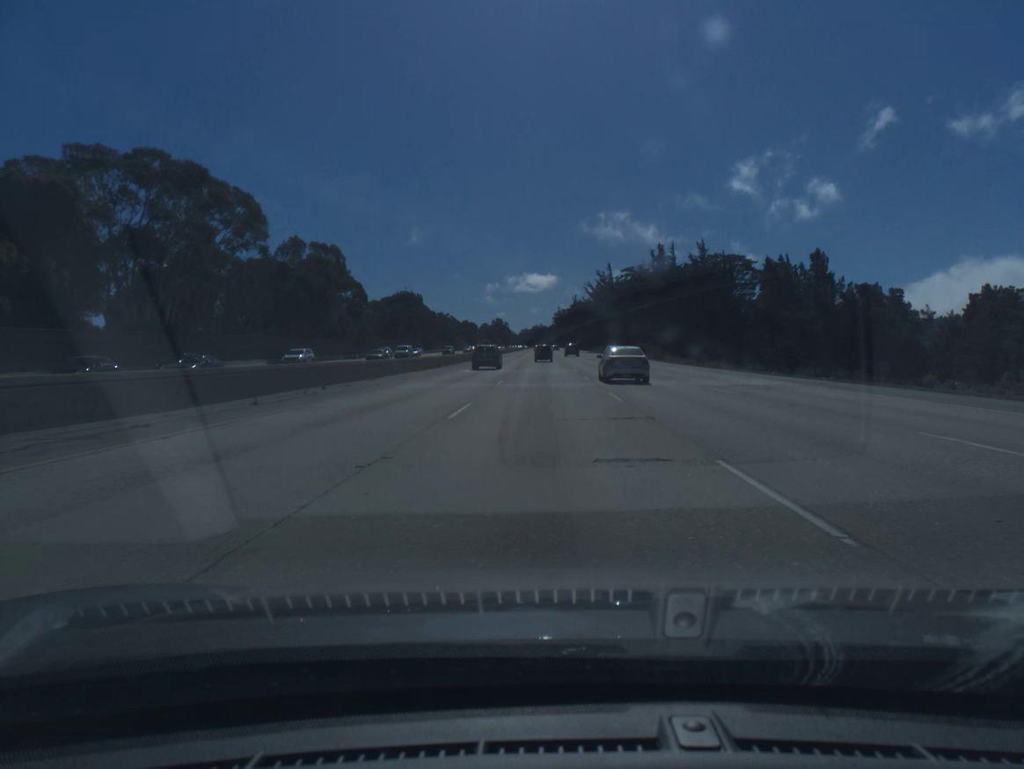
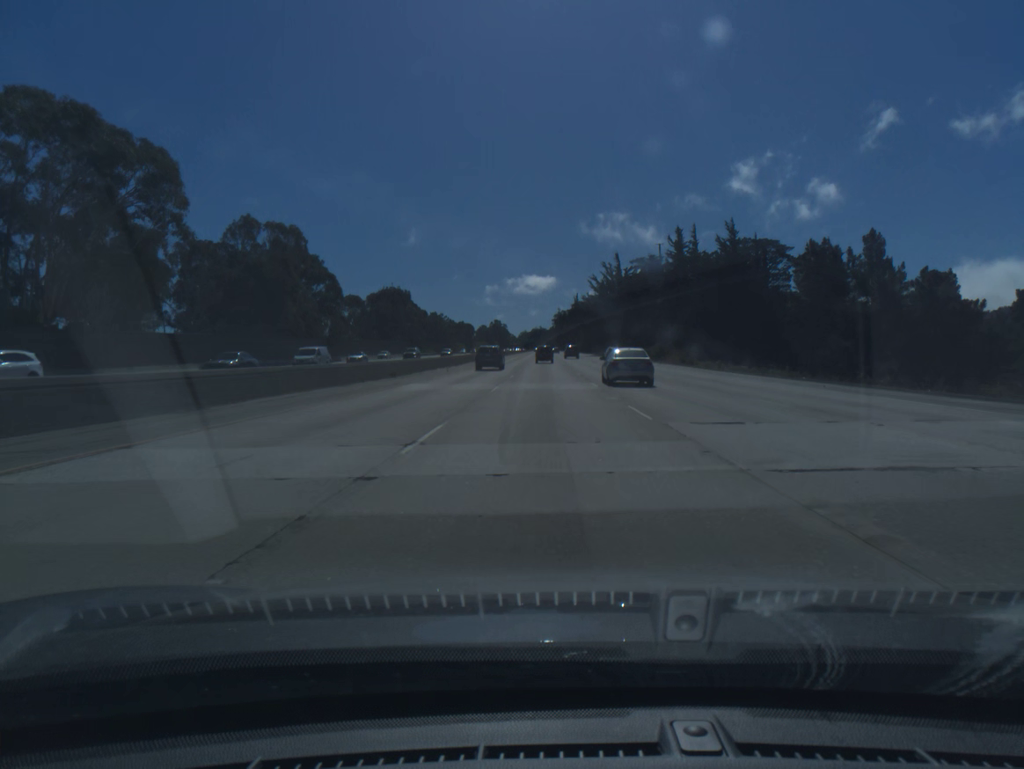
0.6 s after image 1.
(0.0, +19.5) m; 0°
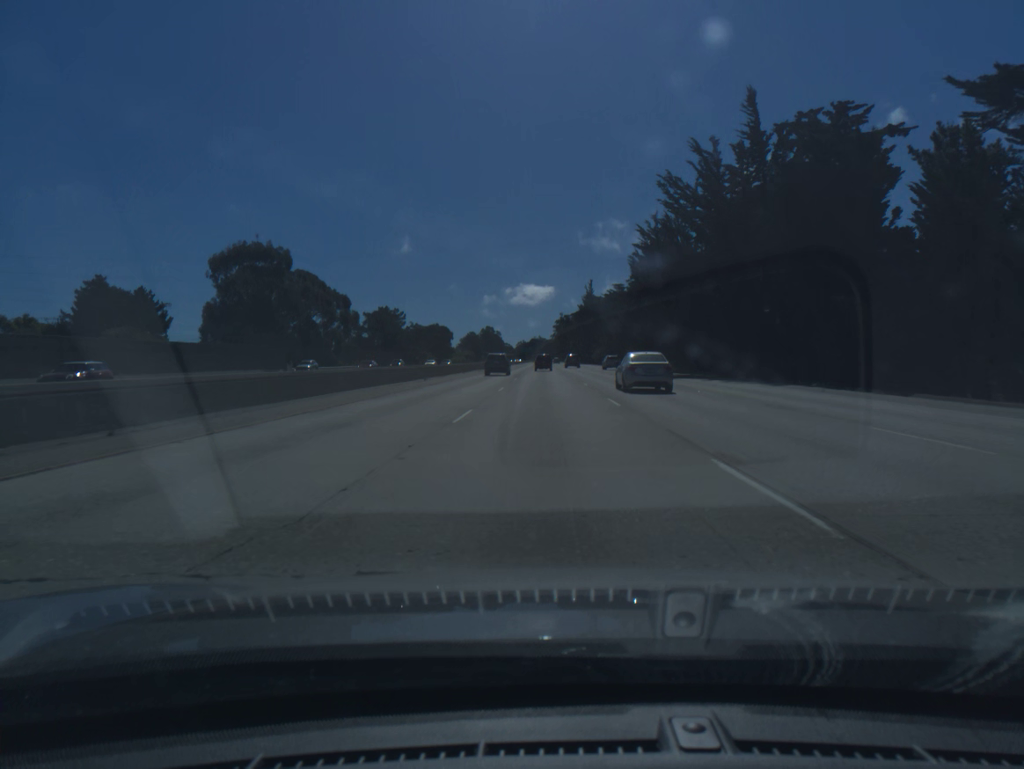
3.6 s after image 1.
(+0.4, +96.7) m; 0°
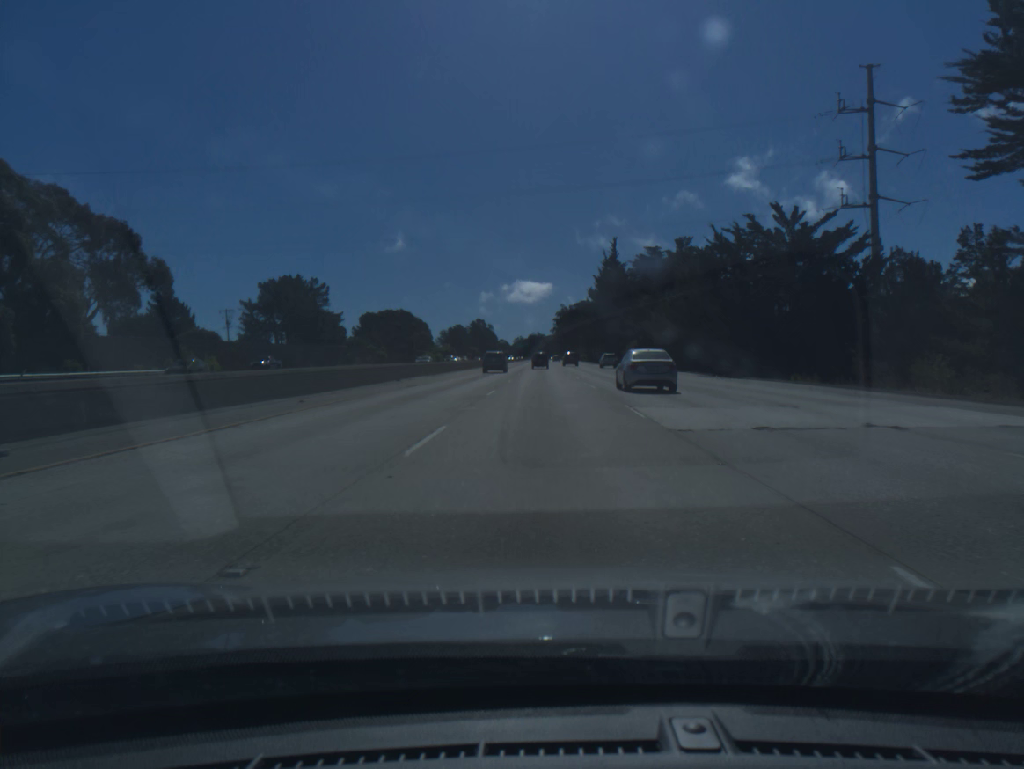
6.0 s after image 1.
(+0.1, +77.7) m; 0°
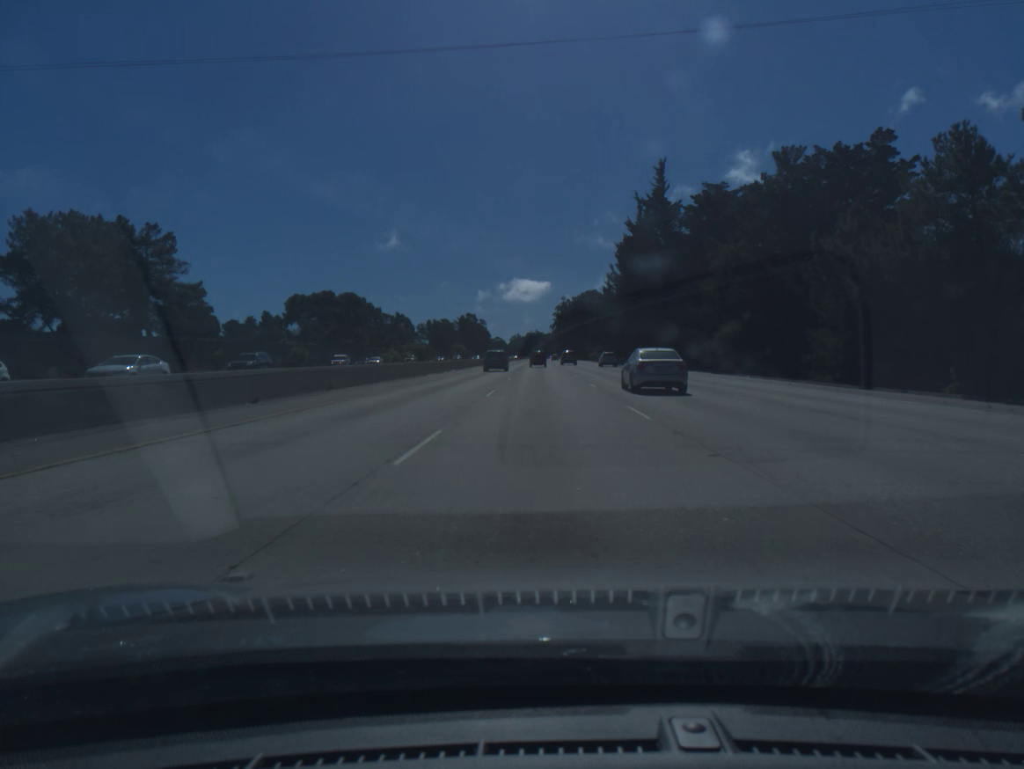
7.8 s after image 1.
(0.0, +58.7) m; 0°
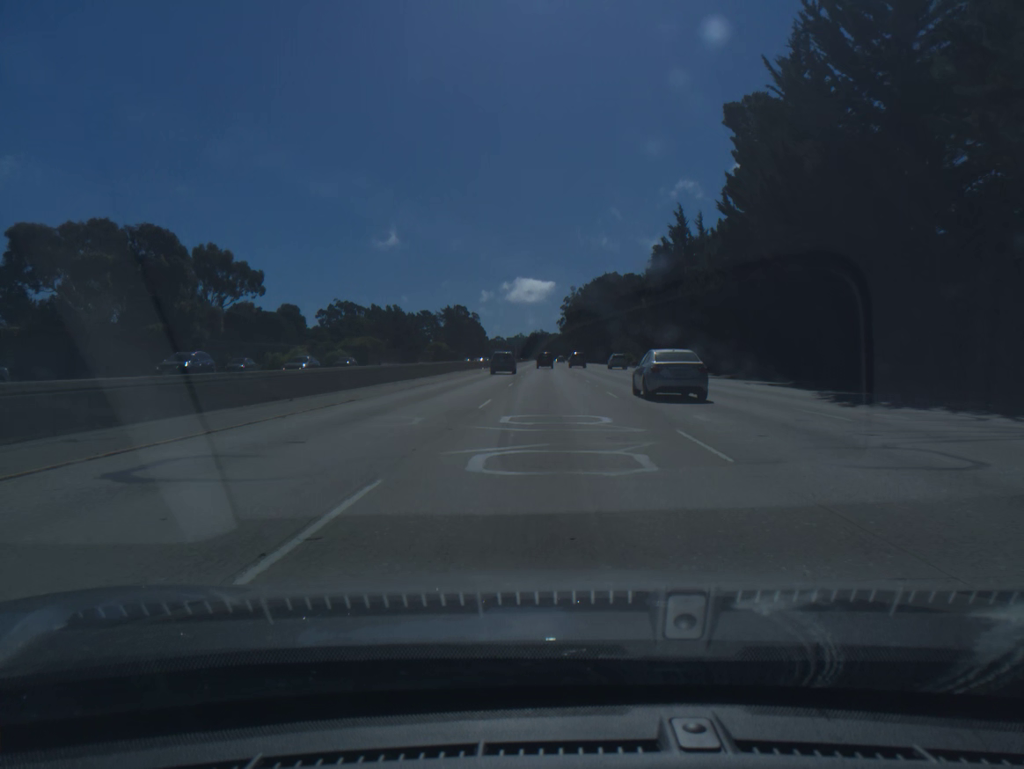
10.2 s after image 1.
(-0.2, +78.4) m; 0°
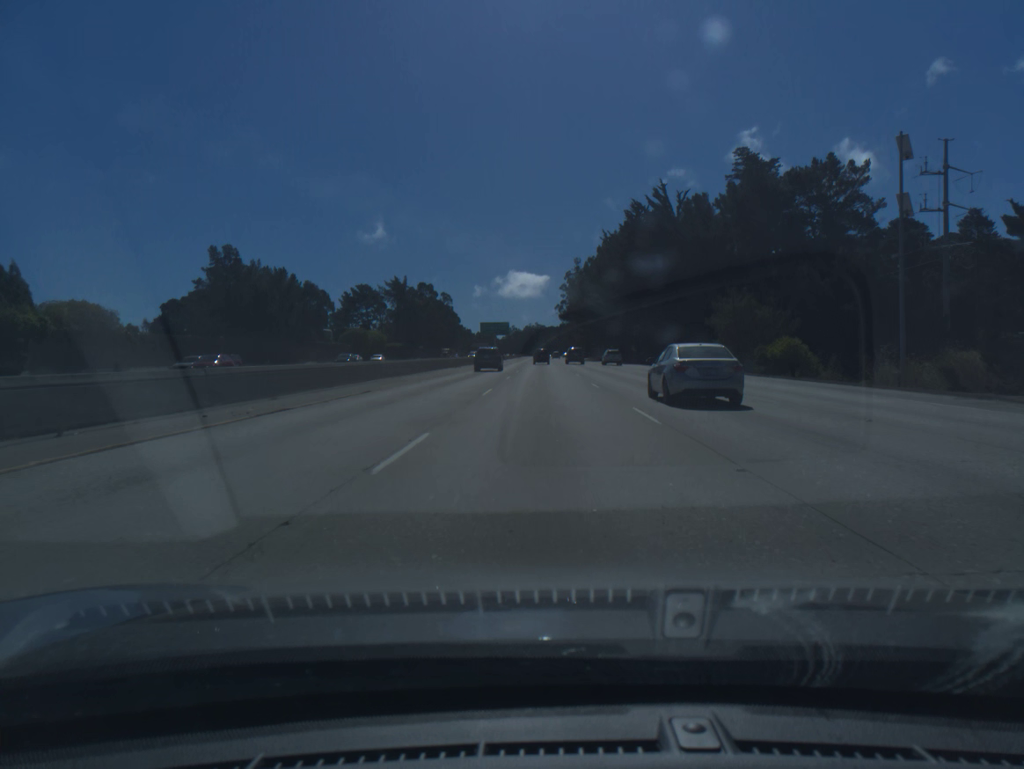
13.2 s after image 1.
(+0.6, +98.0) m; 0°
